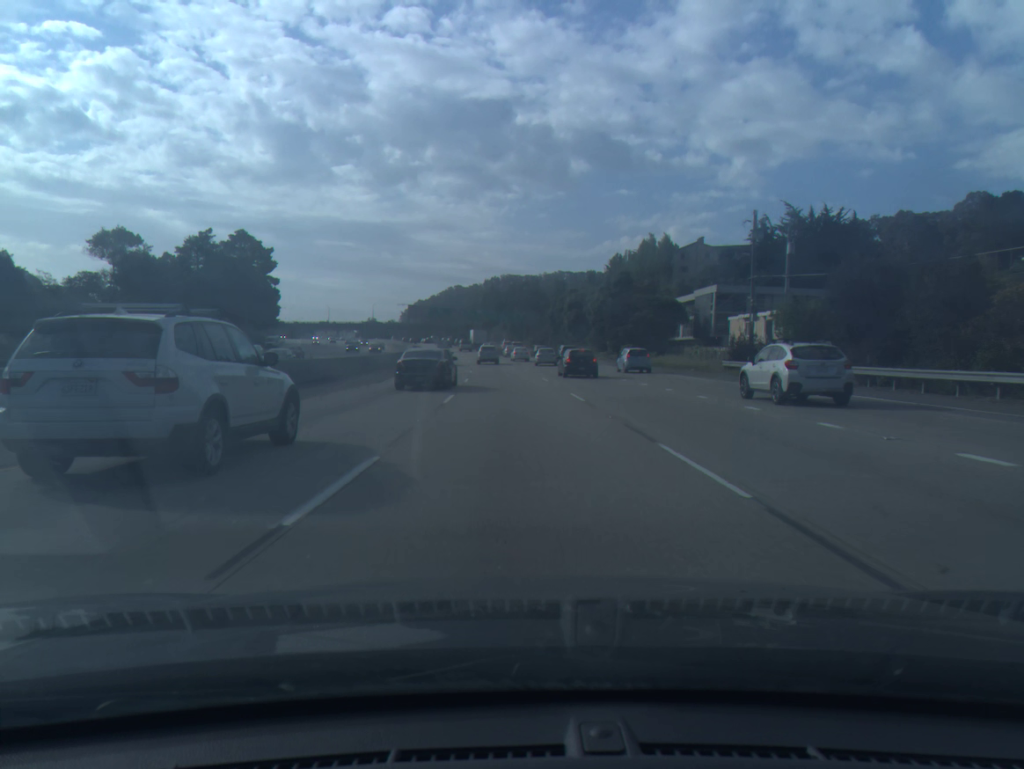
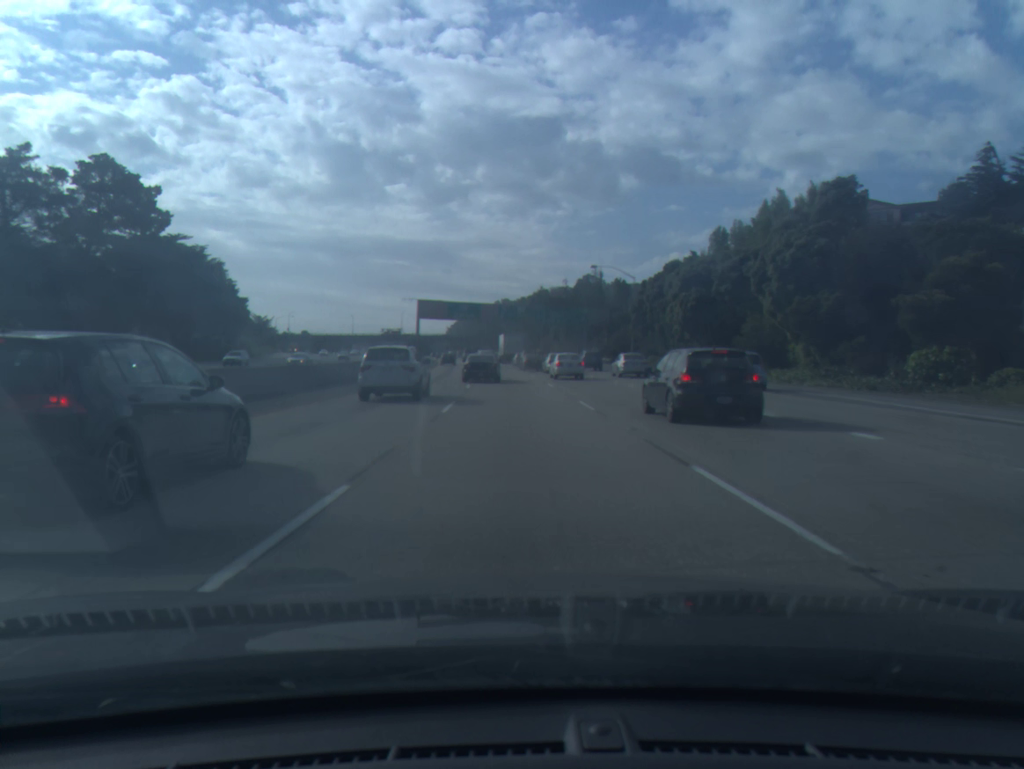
(-1.8, +59.3) m; -4°
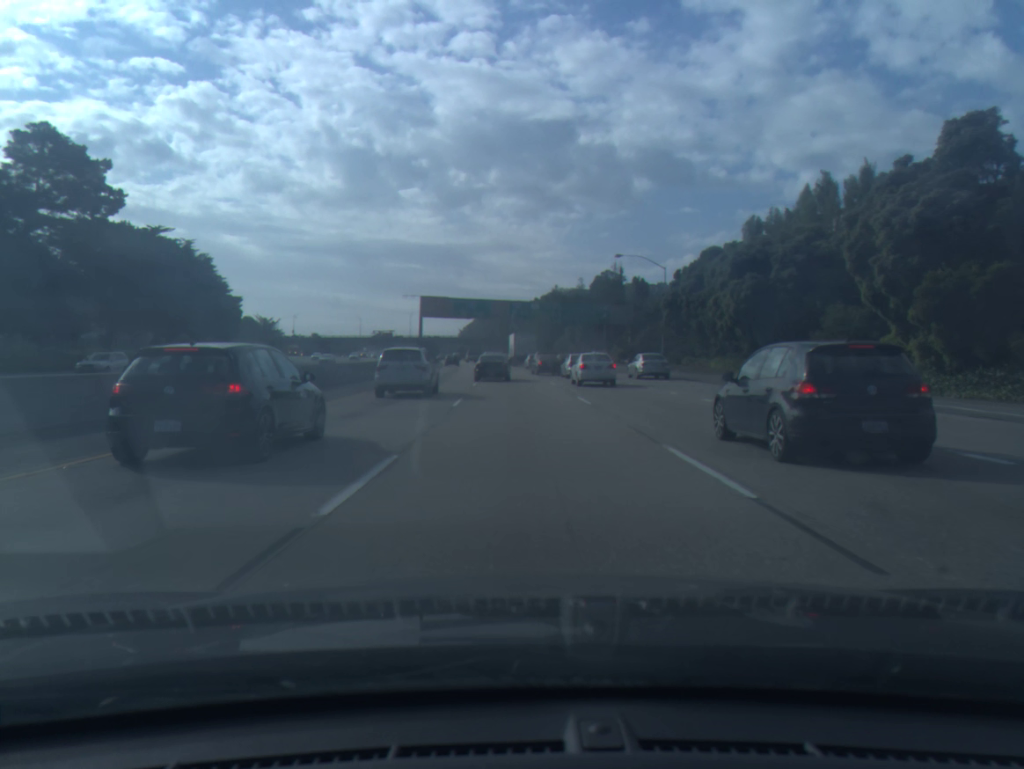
(-0.1, +11.9) m; -1°
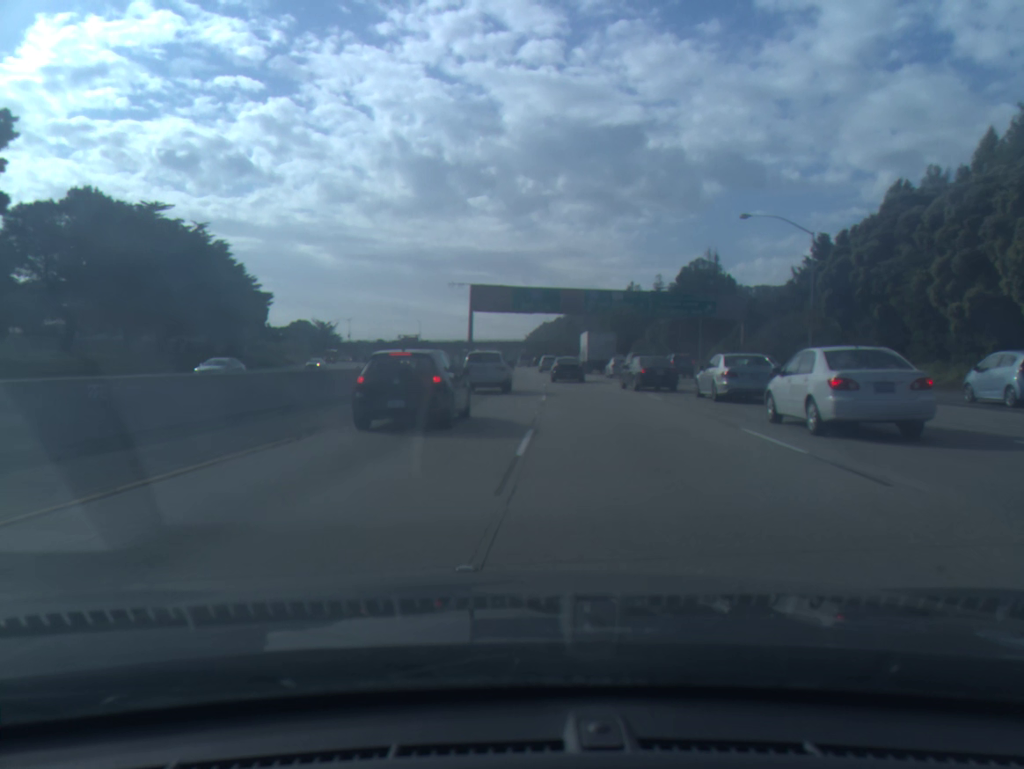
(-1.1, +24.8) m; -5°
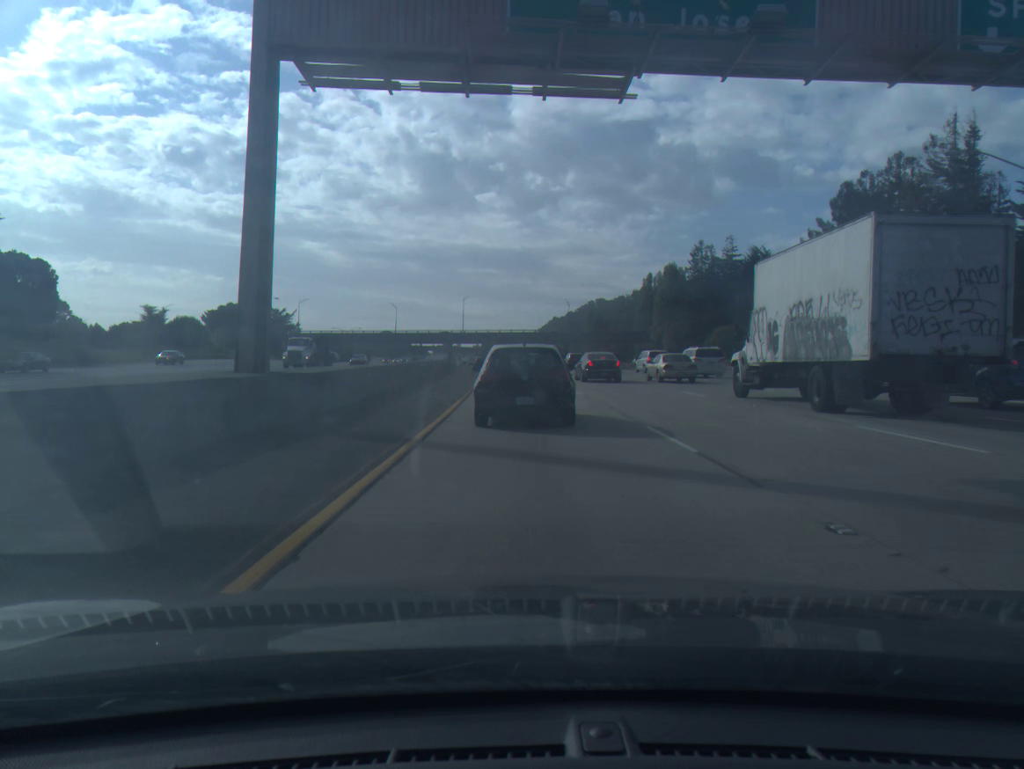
(-0.5, +71.6) m; 0°
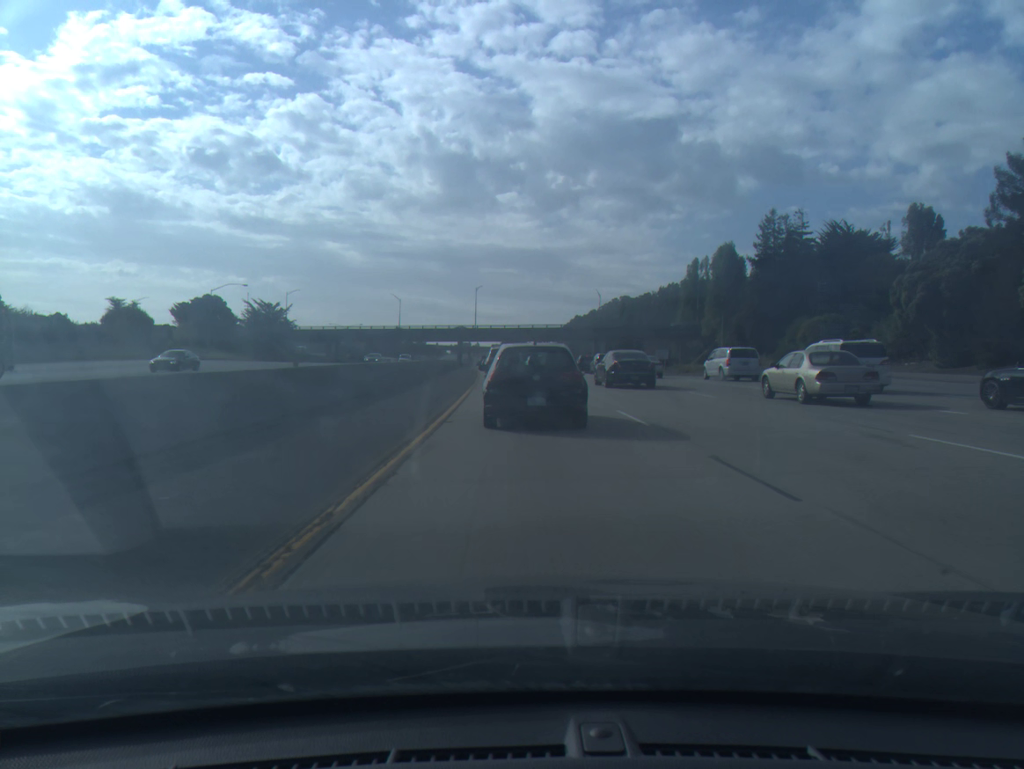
(-0.4, +29.6) m; -1°
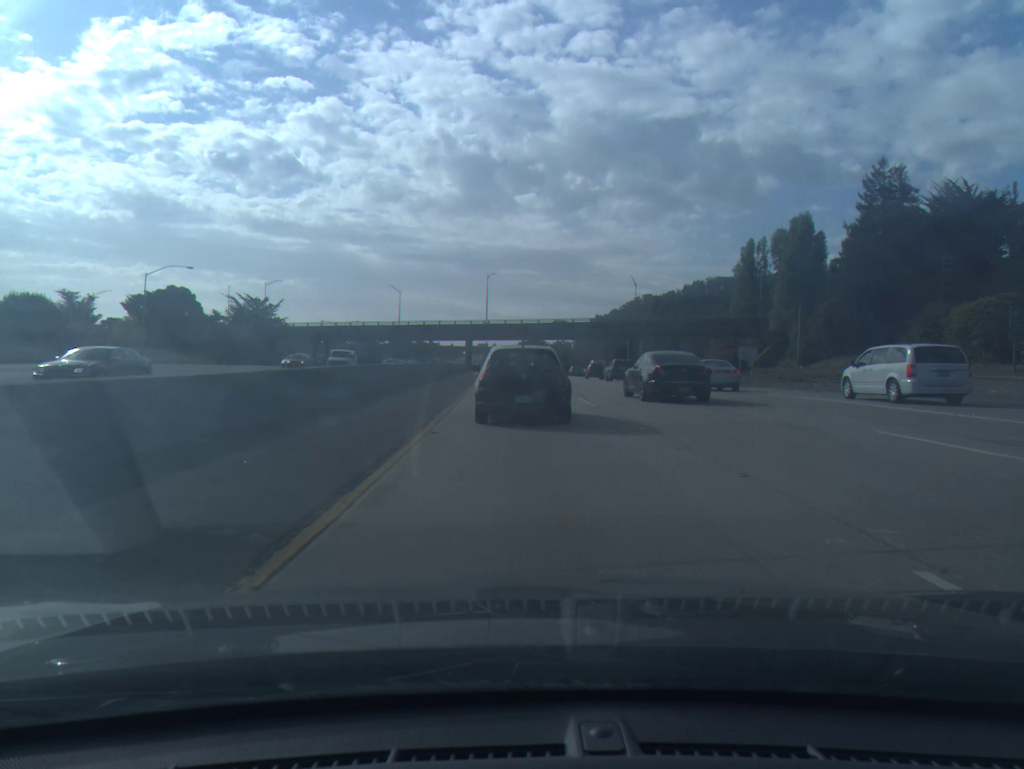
(-0.4, +28.9) m; -1°
